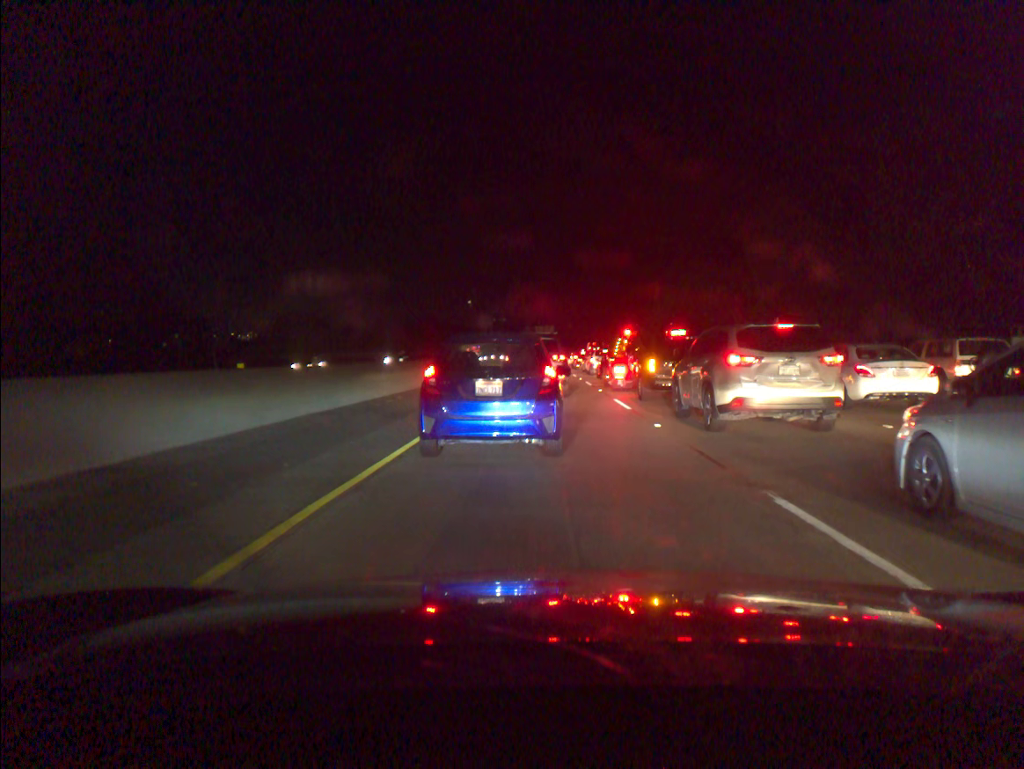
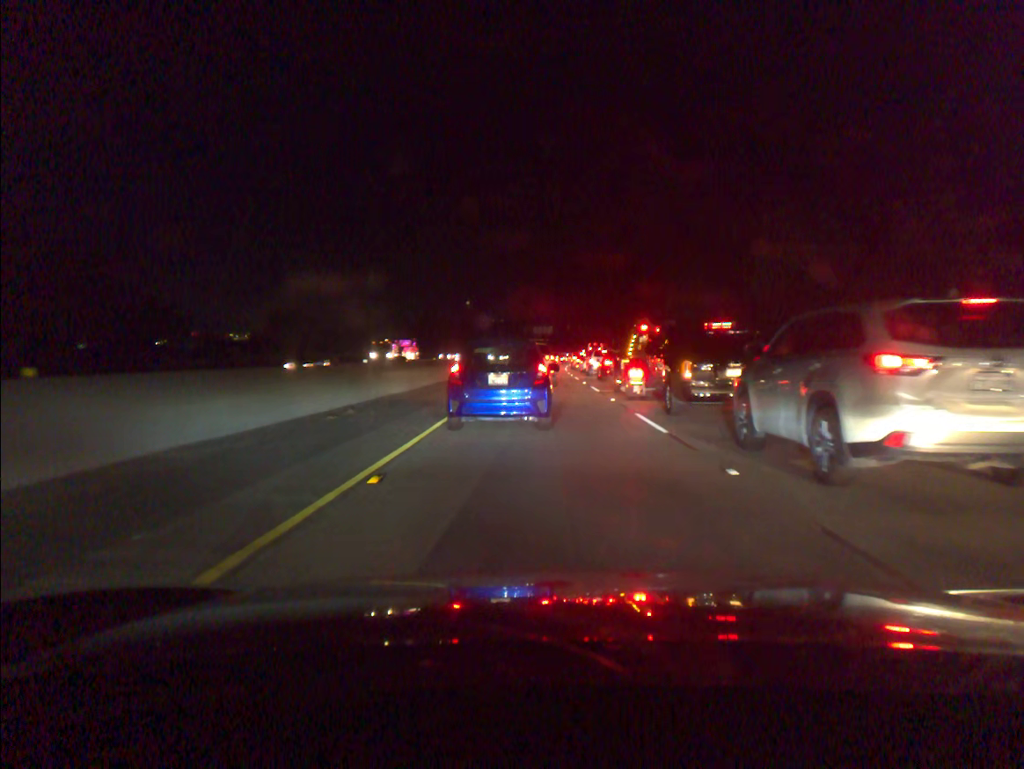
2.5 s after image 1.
(0.0, +5.3) m; 0°
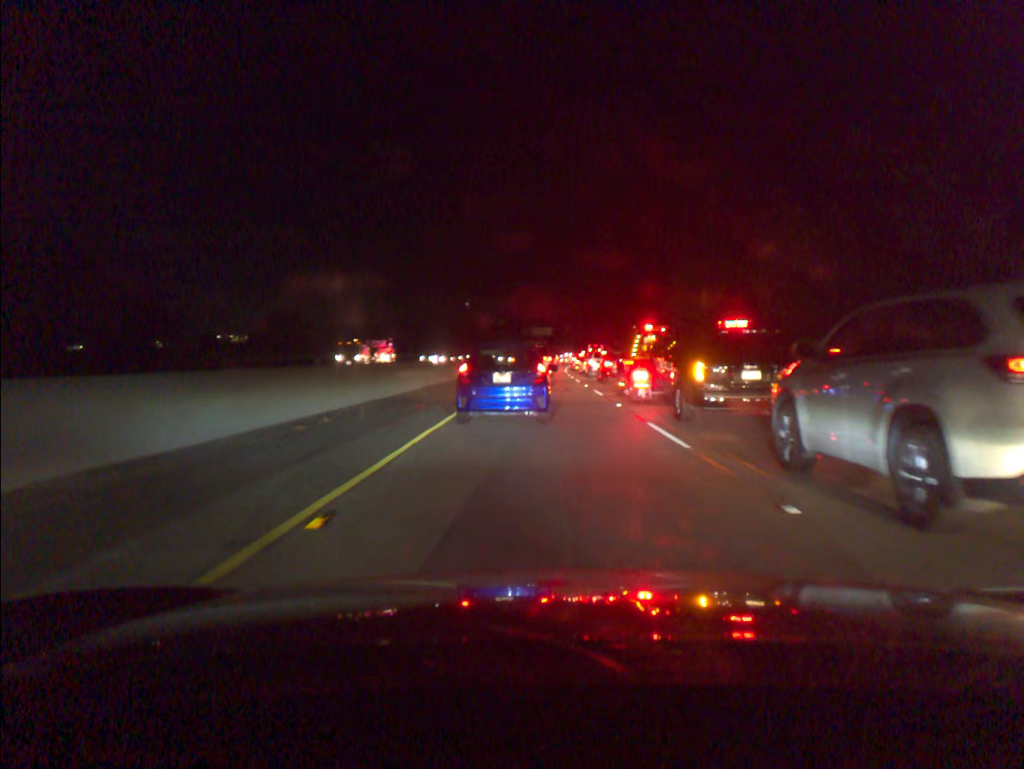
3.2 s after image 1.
(0.0, +1.9) m; 0°
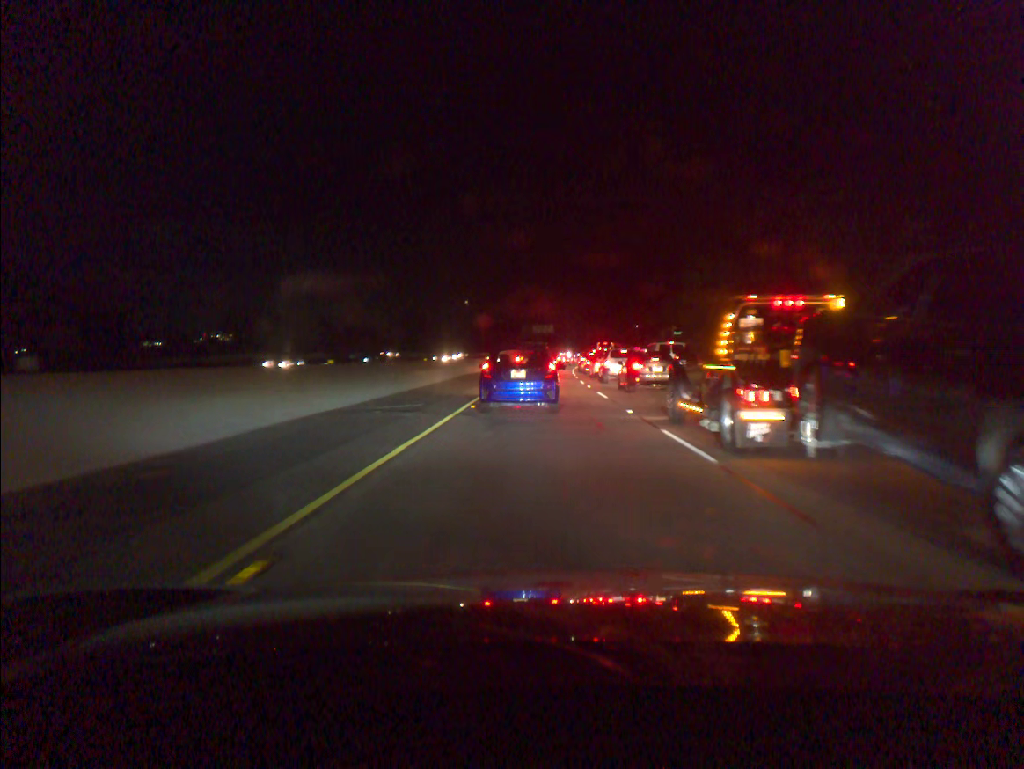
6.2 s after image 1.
(-0.1, +16.0) m; 0°
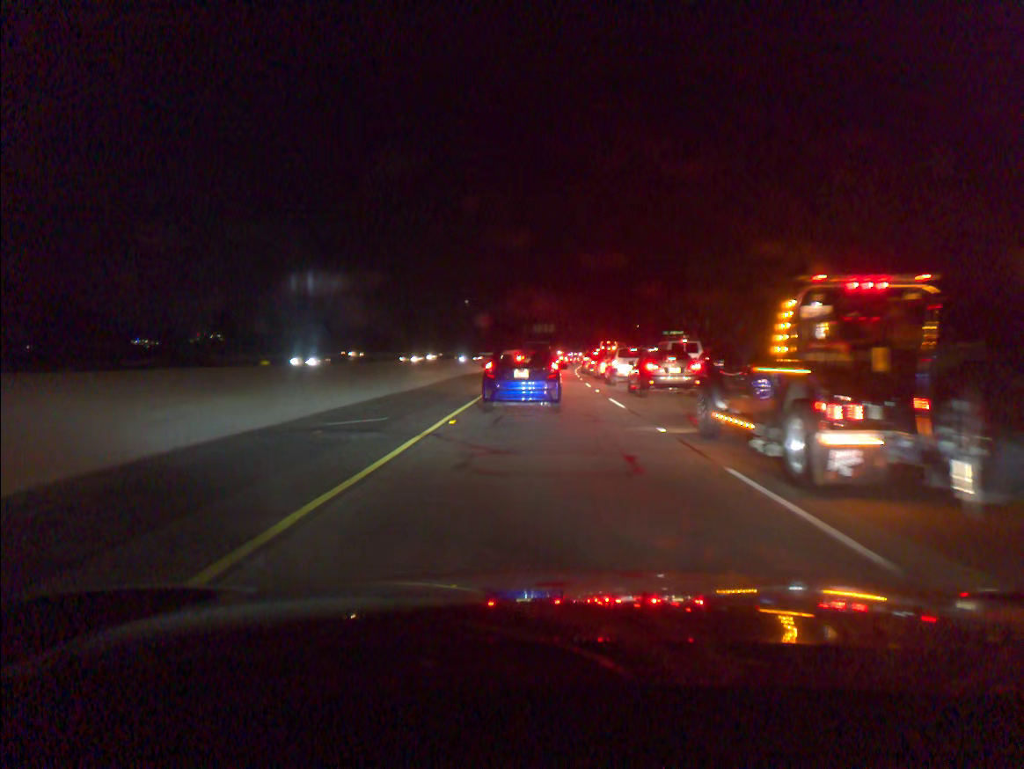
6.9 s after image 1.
(0.0, +4.5) m; 0°
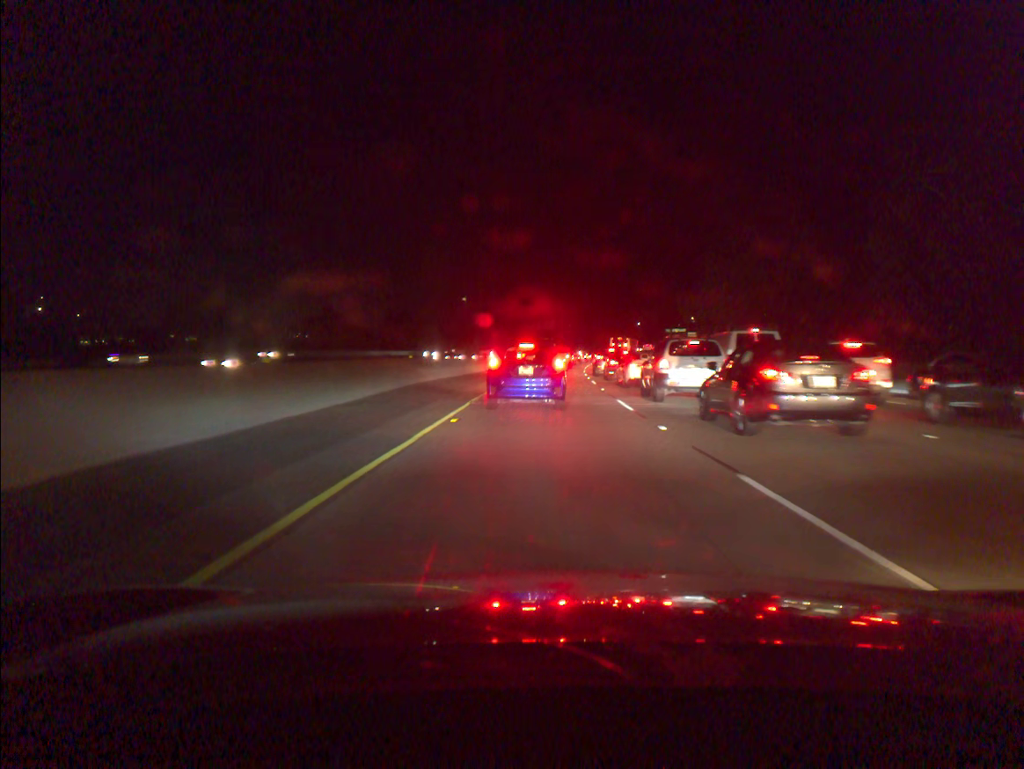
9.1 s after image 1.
(0.0, +15.0) m; 0°
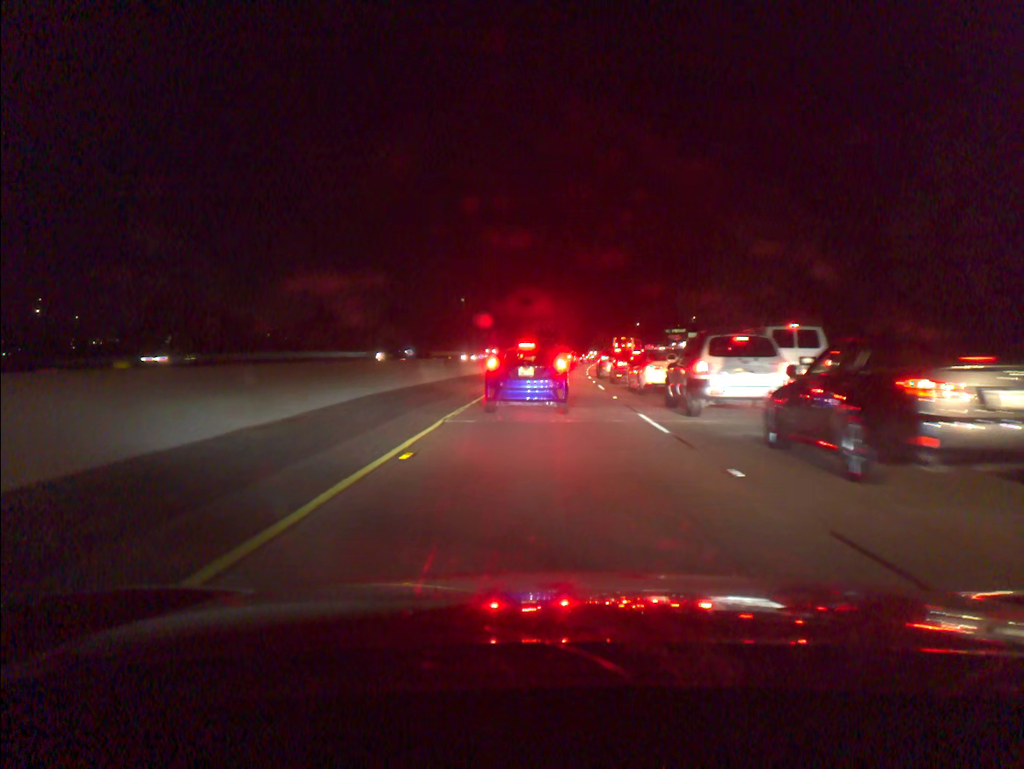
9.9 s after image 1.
(0.0, +4.9) m; 0°
